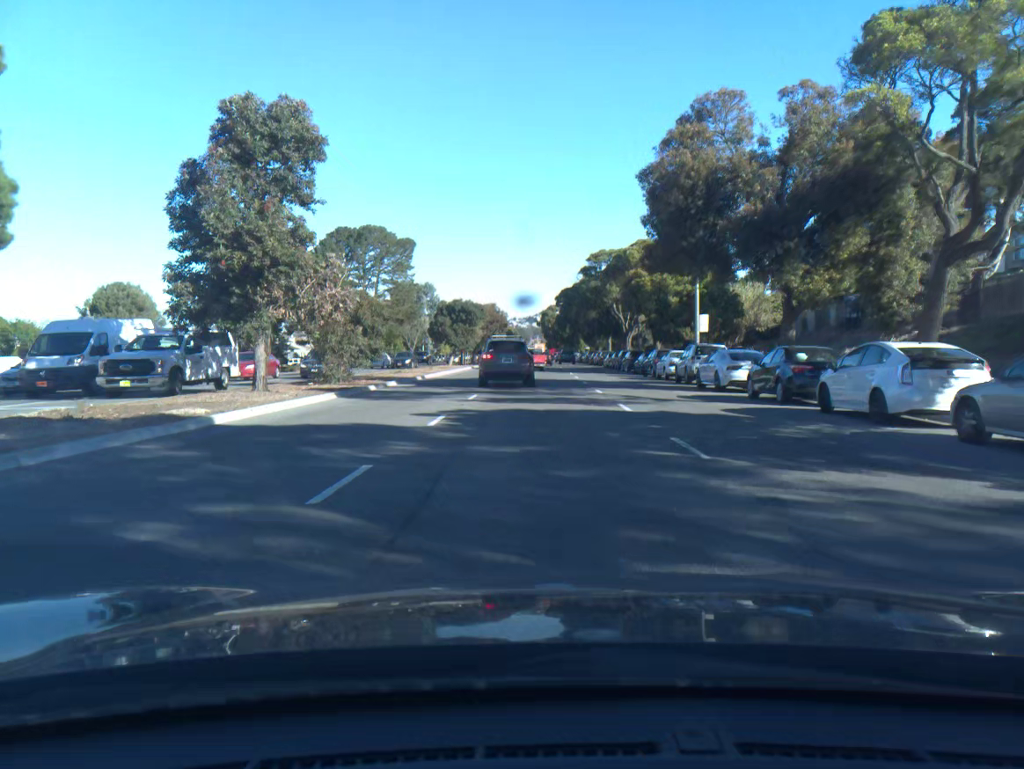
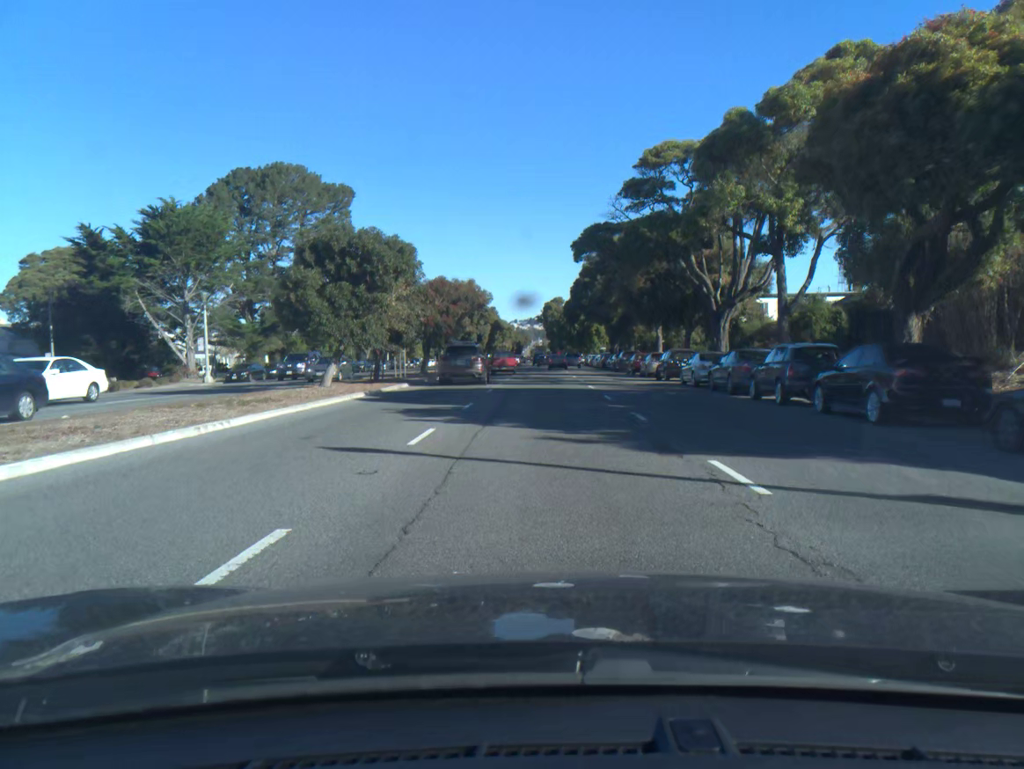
(-0.1, +39.1) m; 0°
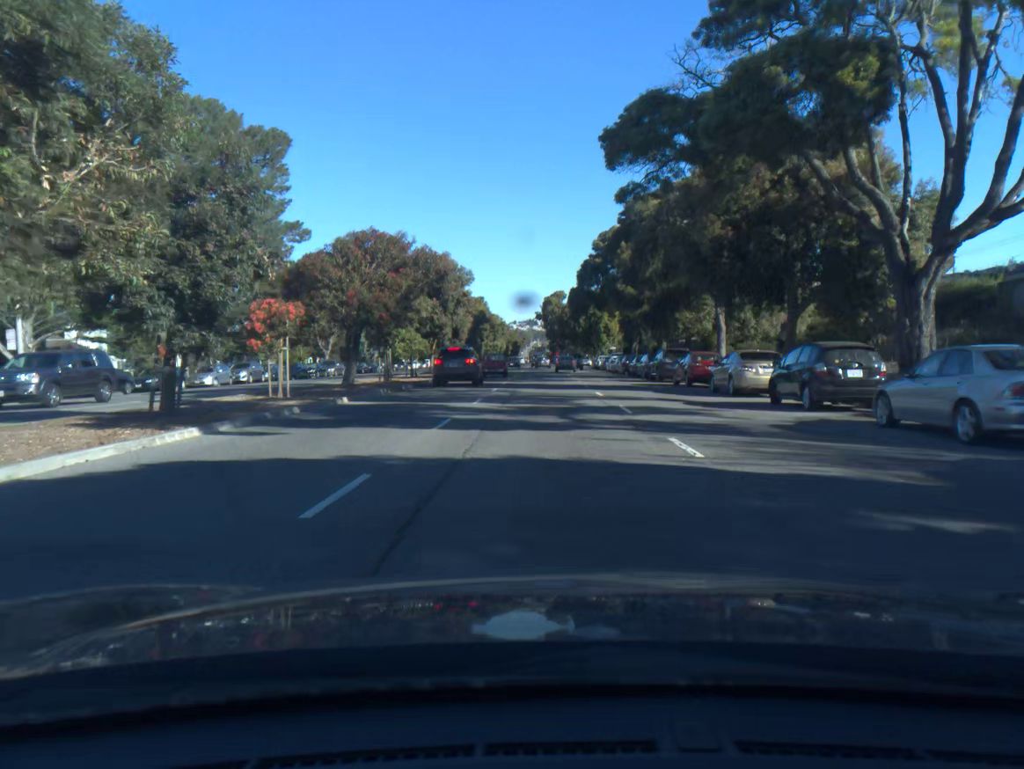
(0.0, +19.7) m; 0°
